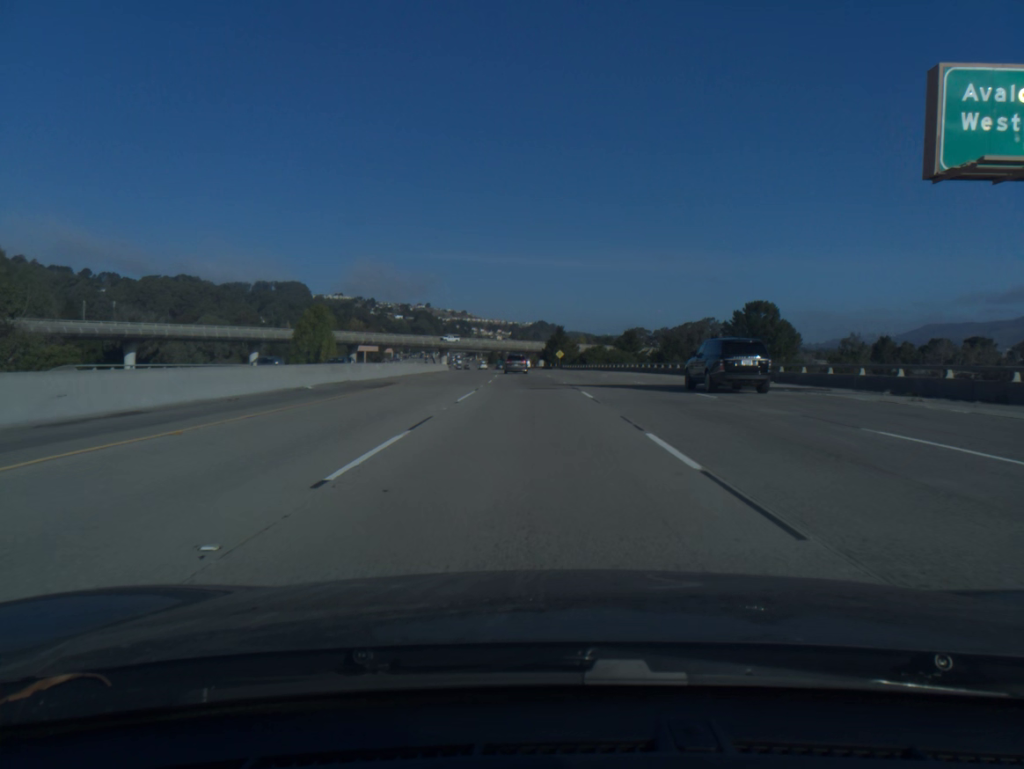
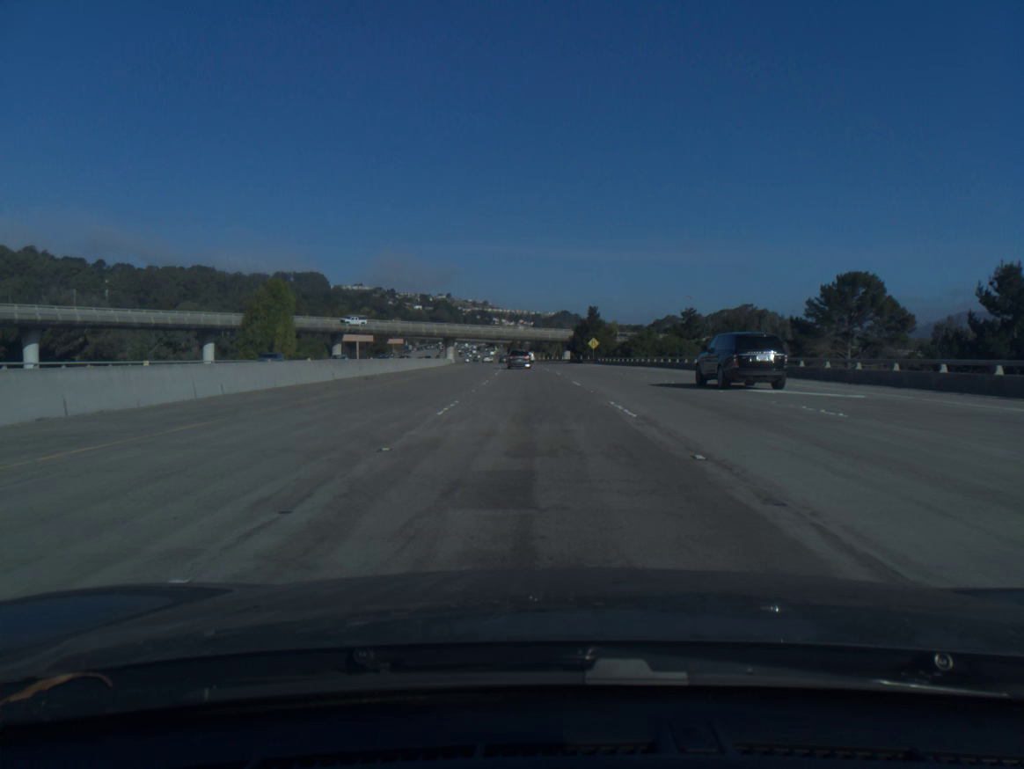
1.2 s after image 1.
(-0.6, +38.0) m; -2°
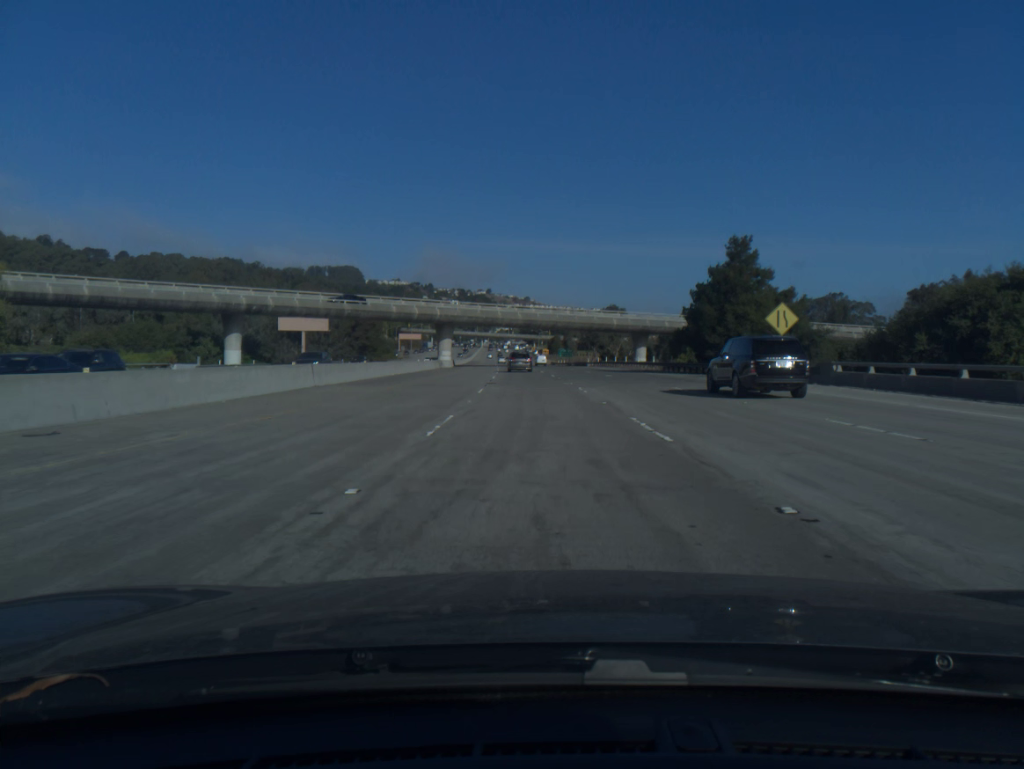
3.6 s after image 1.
(-2.2, +75.8) m; -3°
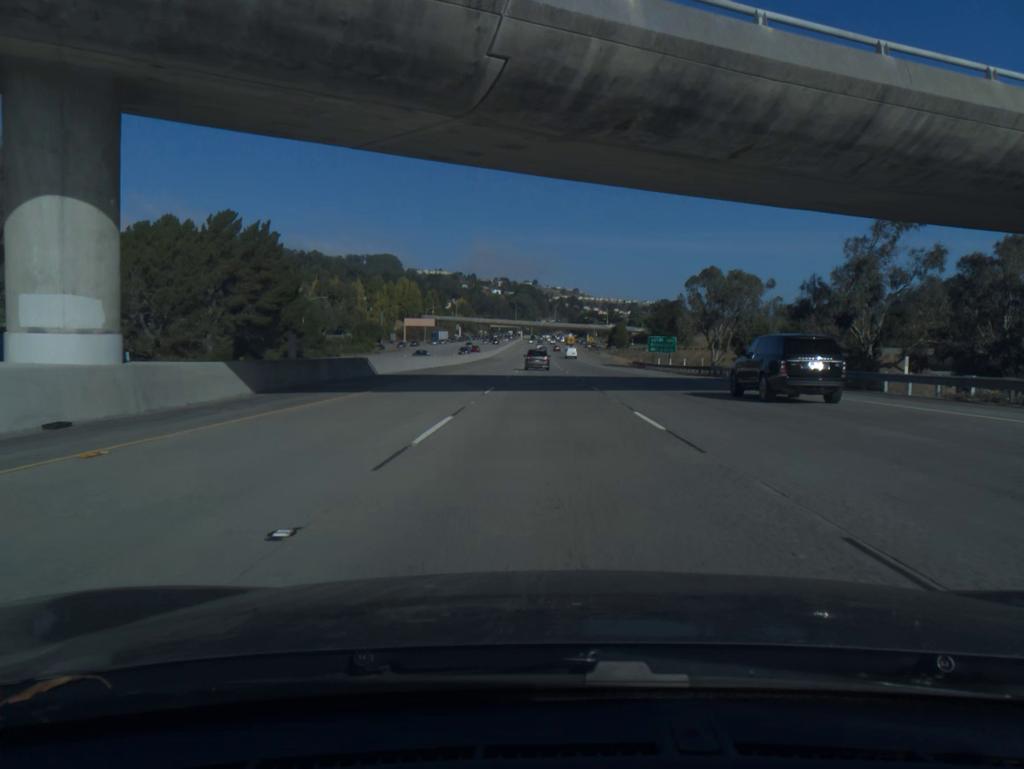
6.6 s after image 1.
(-3.5, +94.1) m; -4°
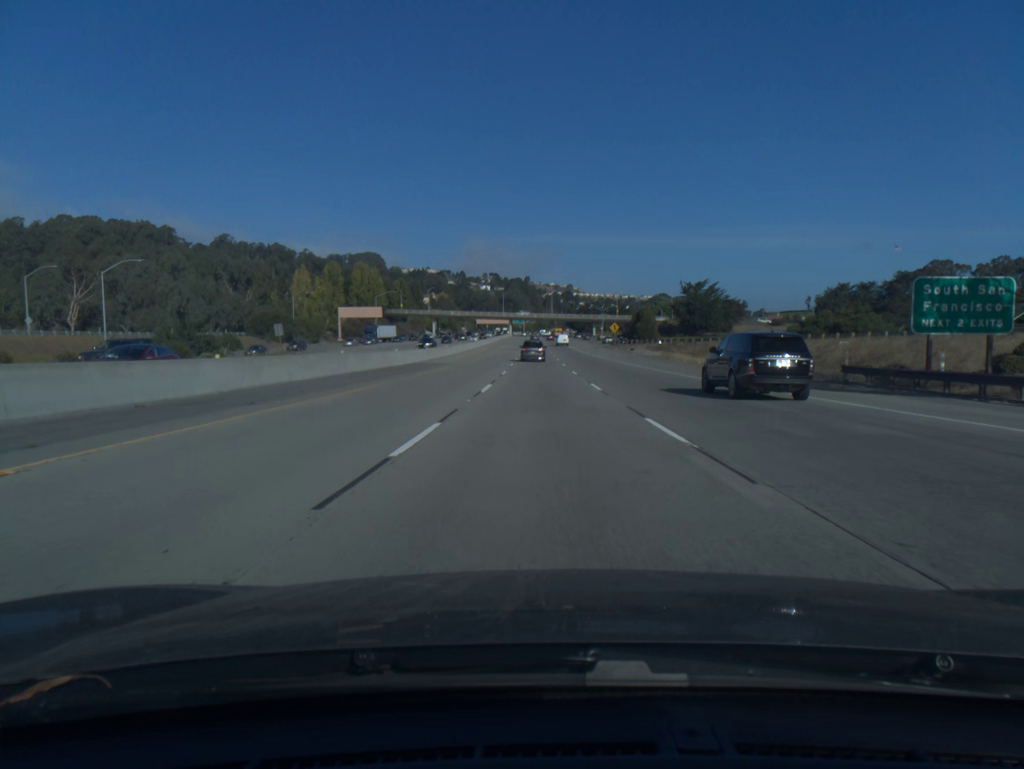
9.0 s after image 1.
(+0.1, +75.0) m; 0°
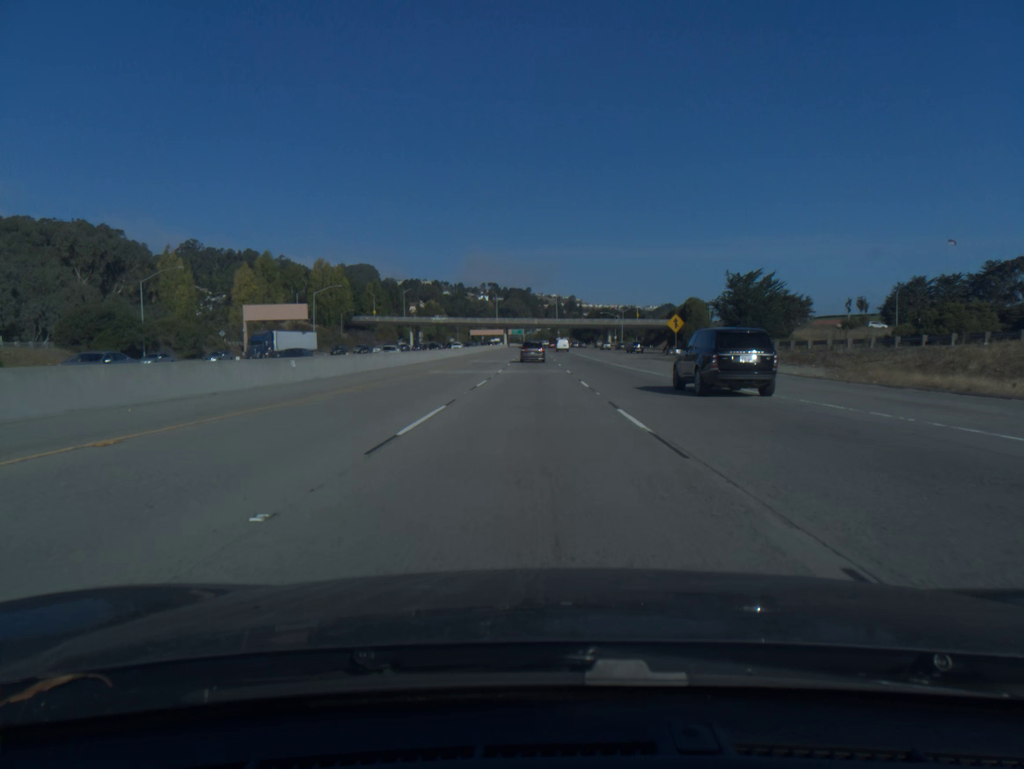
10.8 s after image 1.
(0.0, +56.0) m; 0°
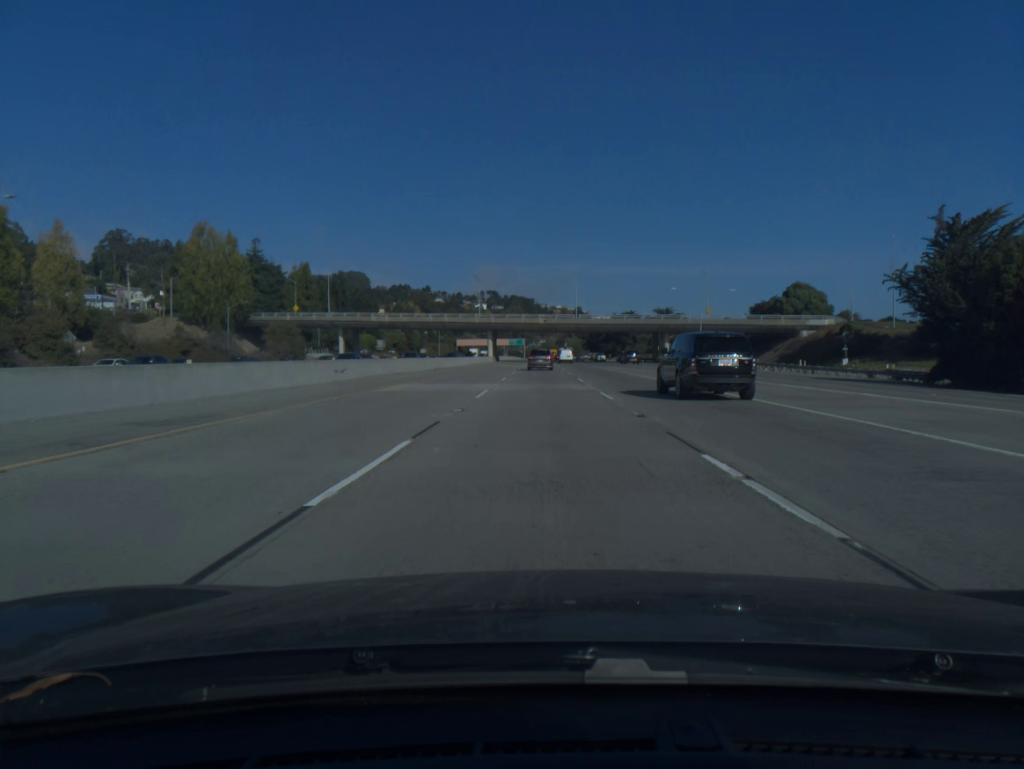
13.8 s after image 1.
(-0.6, +91.9) m; 0°
